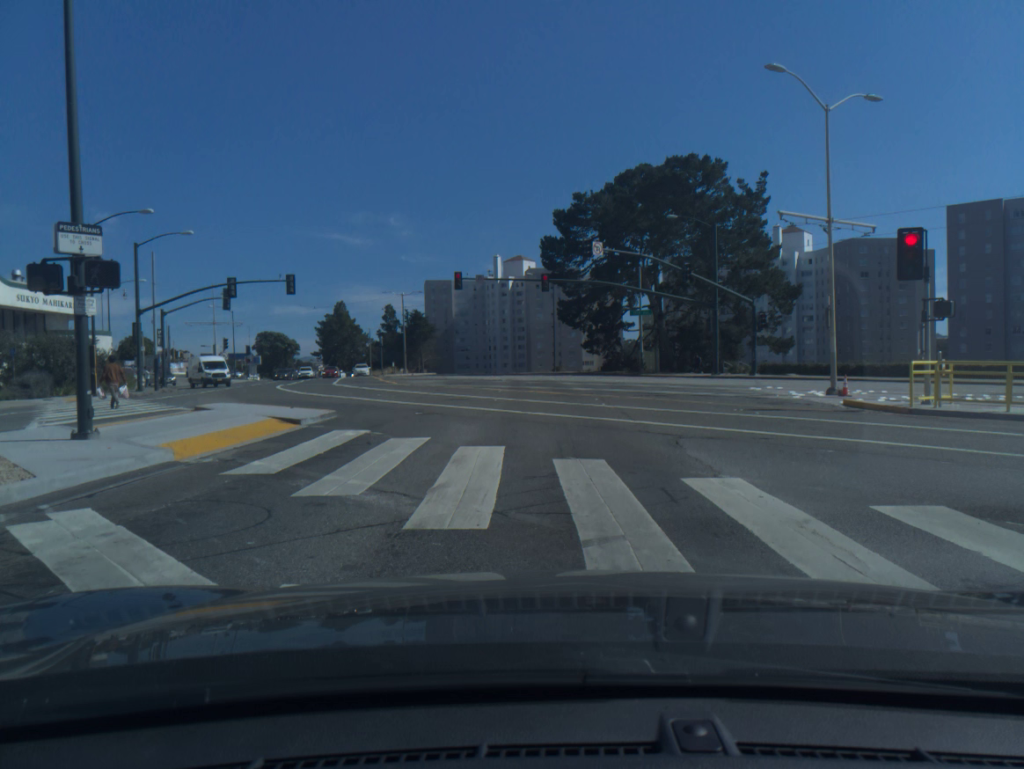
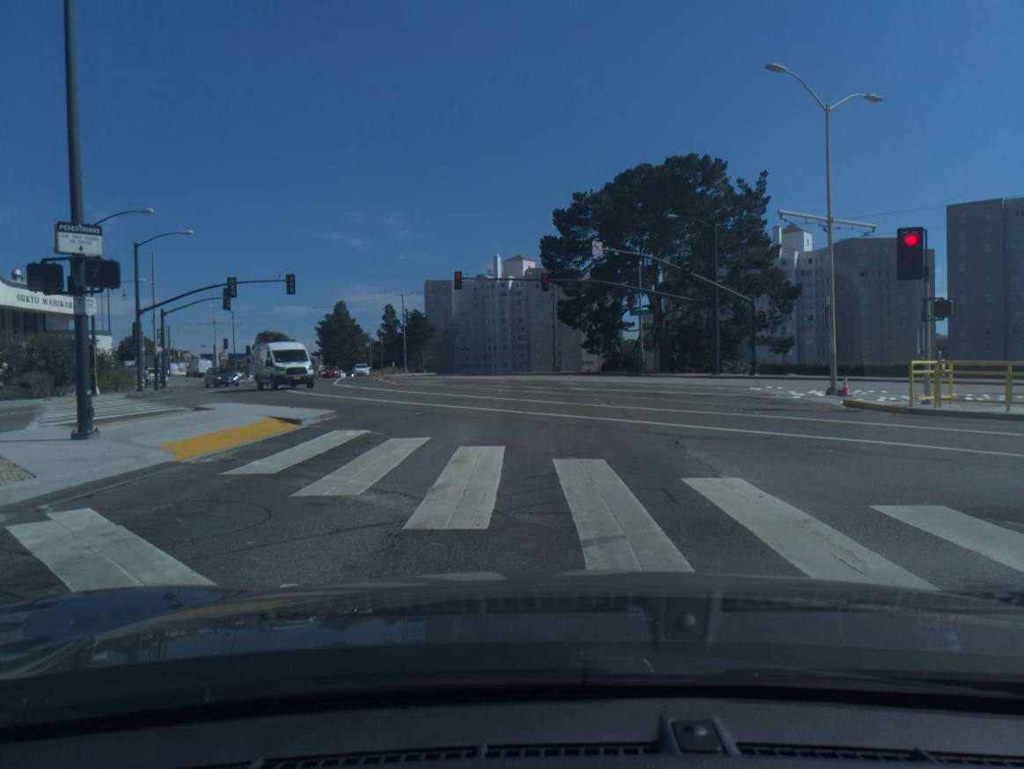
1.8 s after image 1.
(0.0, 0.0) m; 0°
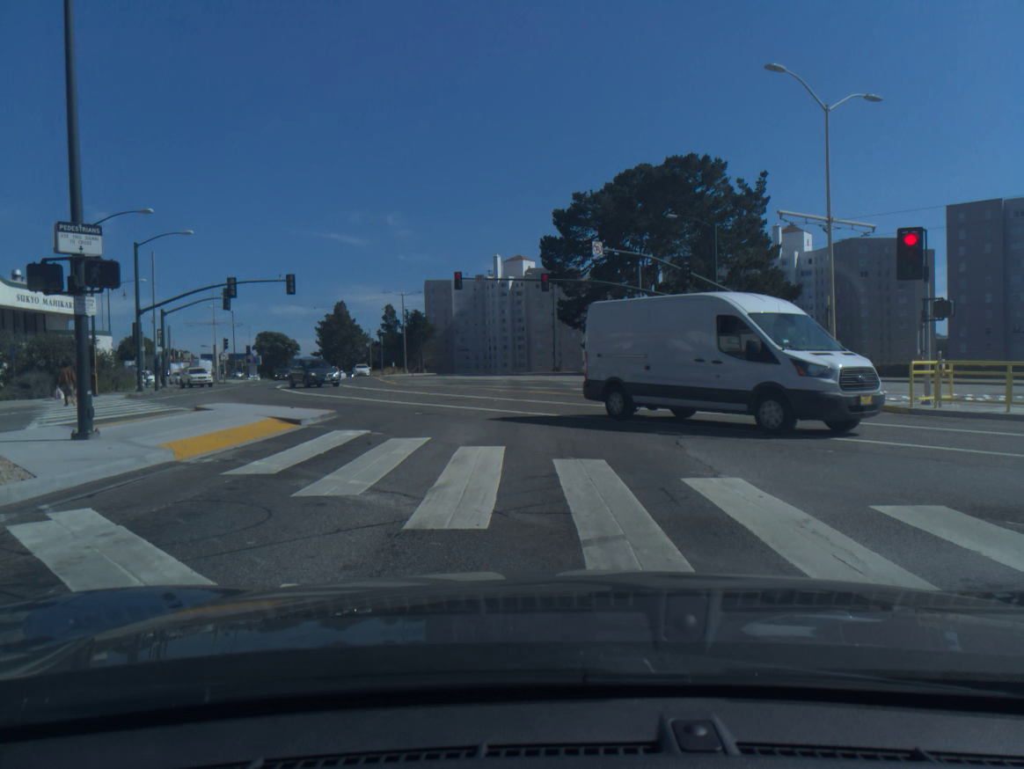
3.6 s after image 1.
(0.0, 0.0) m; 0°
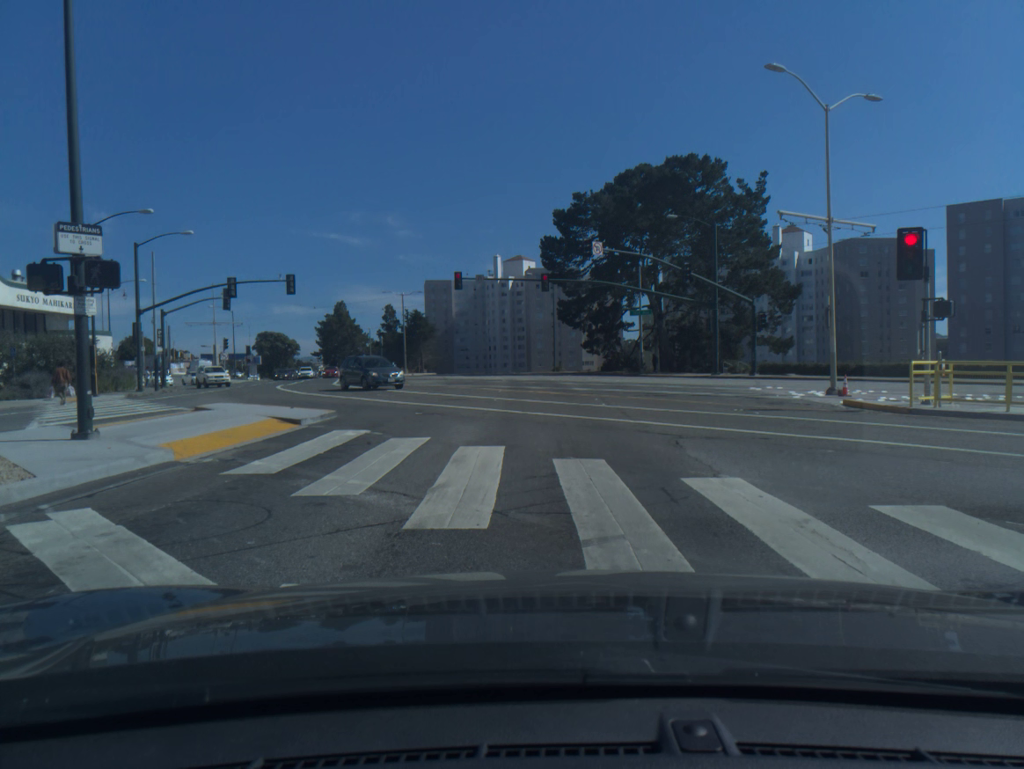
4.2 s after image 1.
(0.0, 0.0) m; 0°
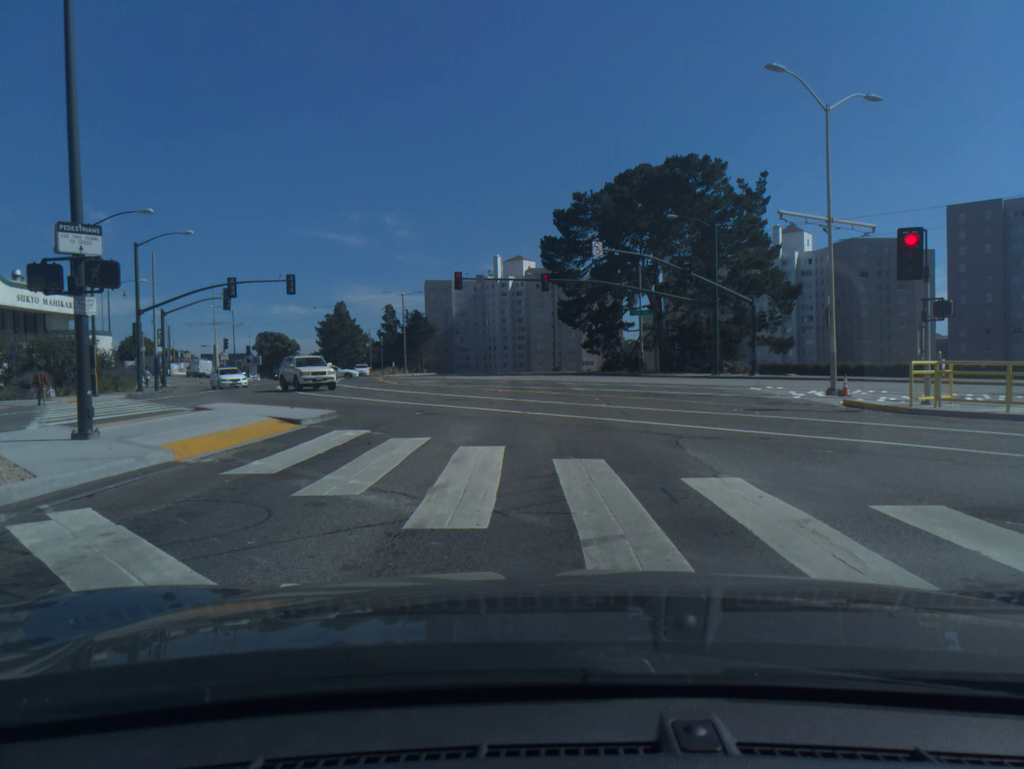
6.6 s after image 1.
(0.0, 0.0) m; 0°
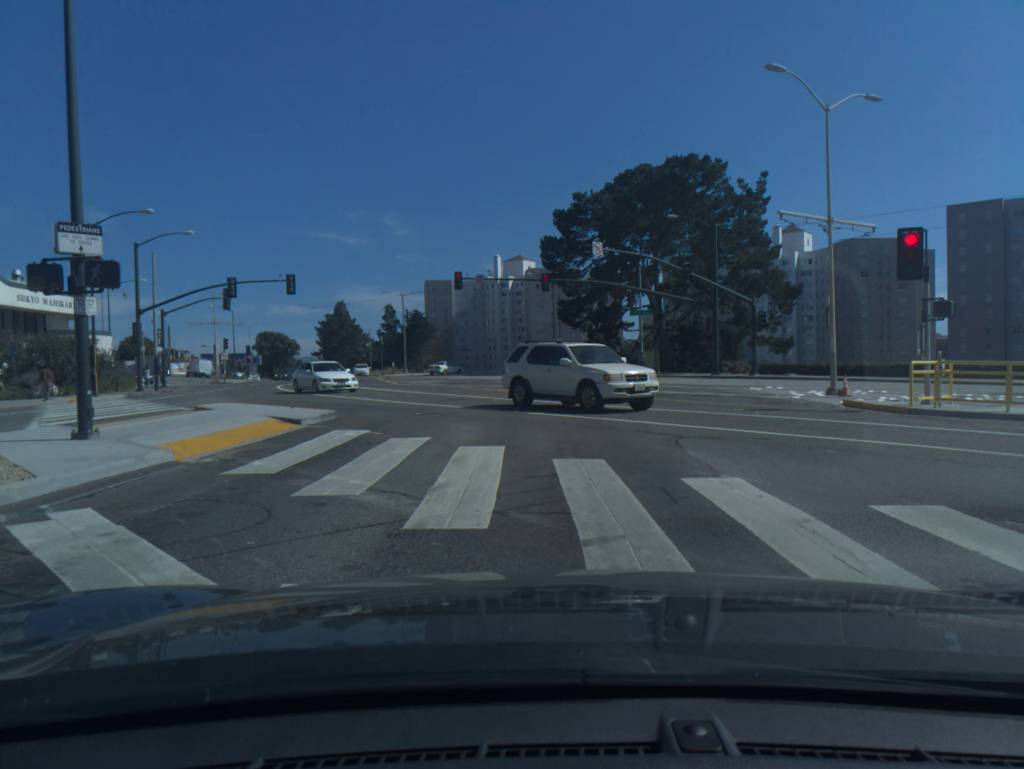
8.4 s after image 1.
(0.0, 0.0) m; 0°
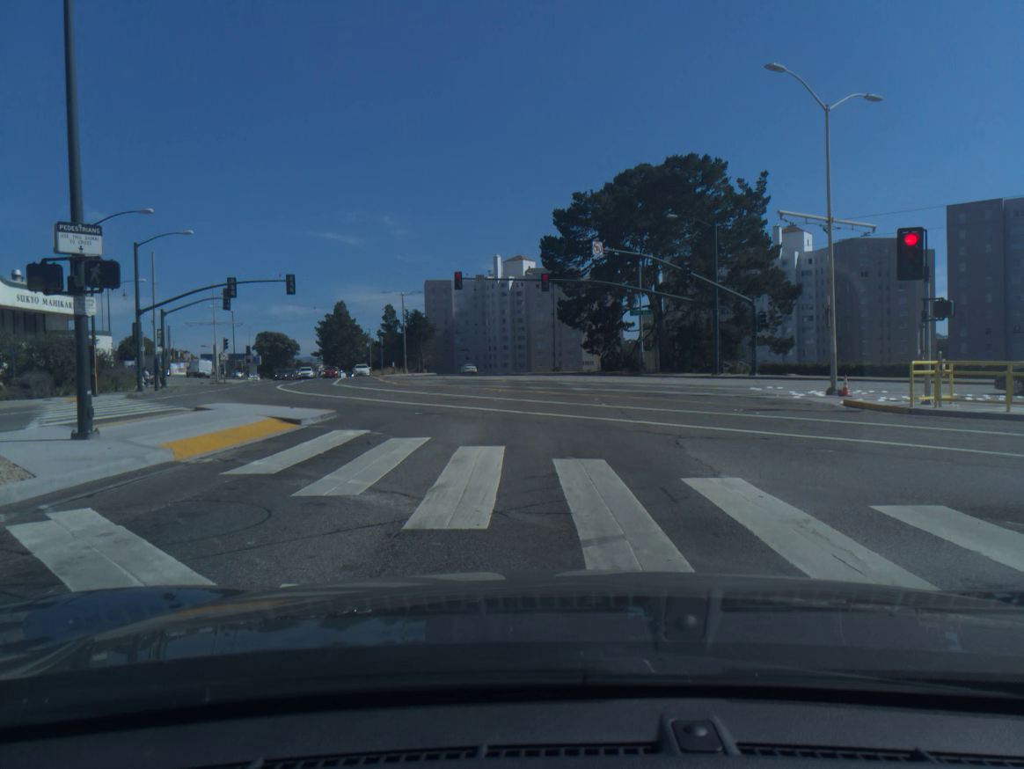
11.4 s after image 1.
(0.0, 0.0) m; 0°
